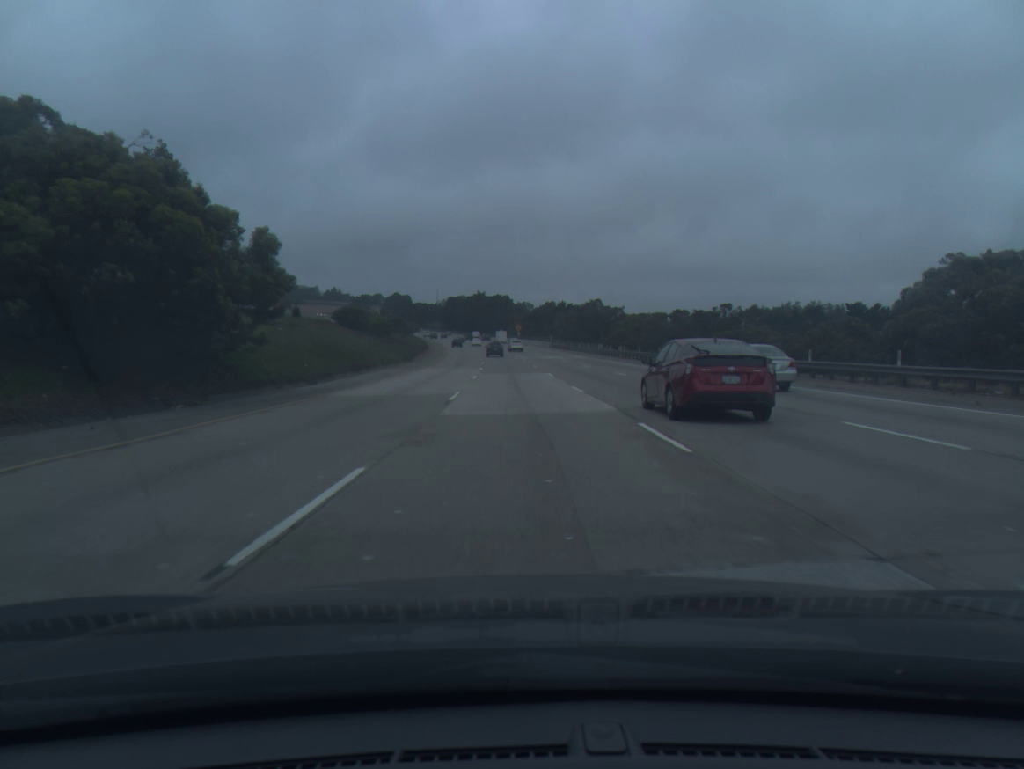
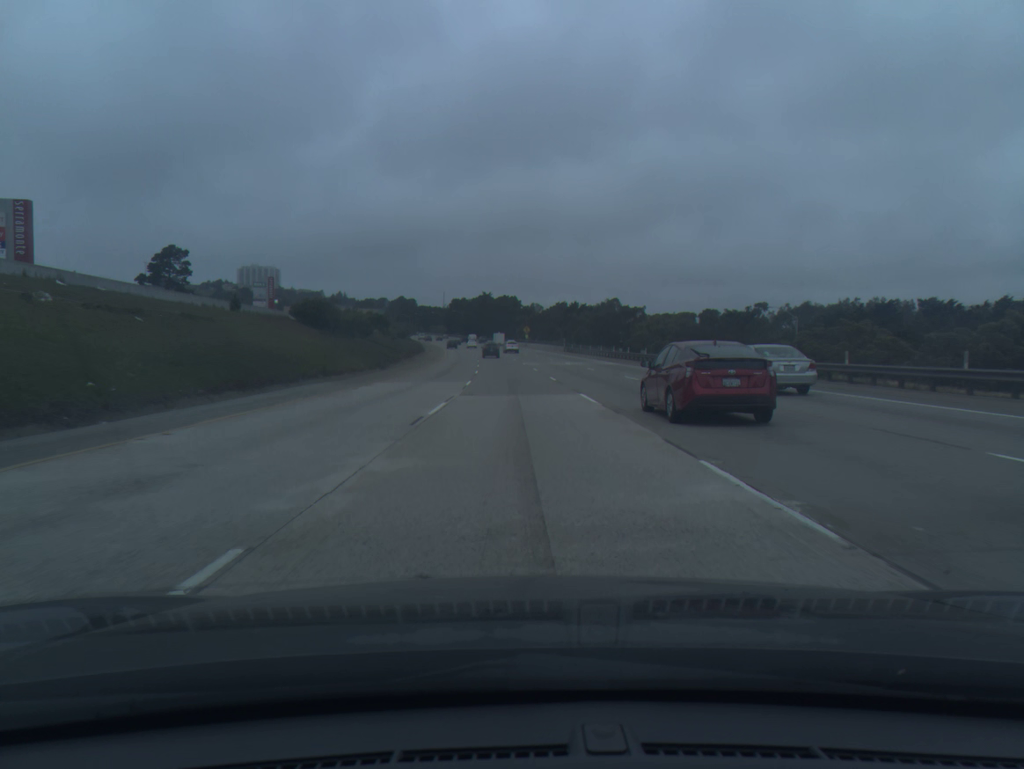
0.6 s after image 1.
(-0.1, +18.9) m; -1°
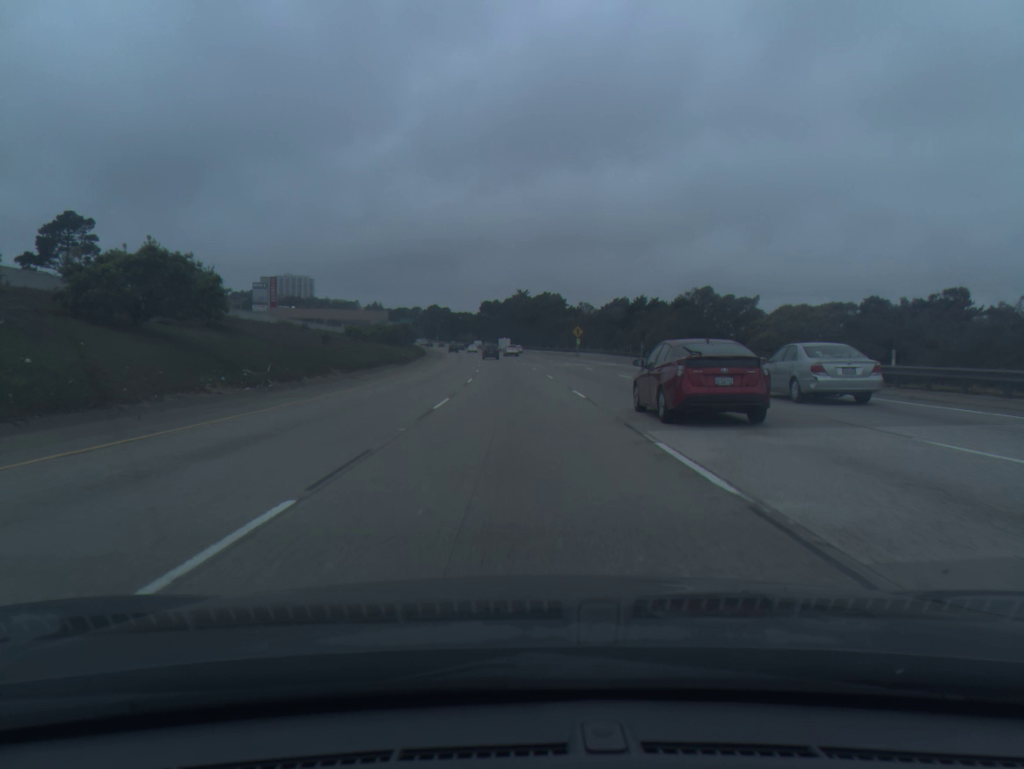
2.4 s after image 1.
(-1.1, +56.5) m; -3°
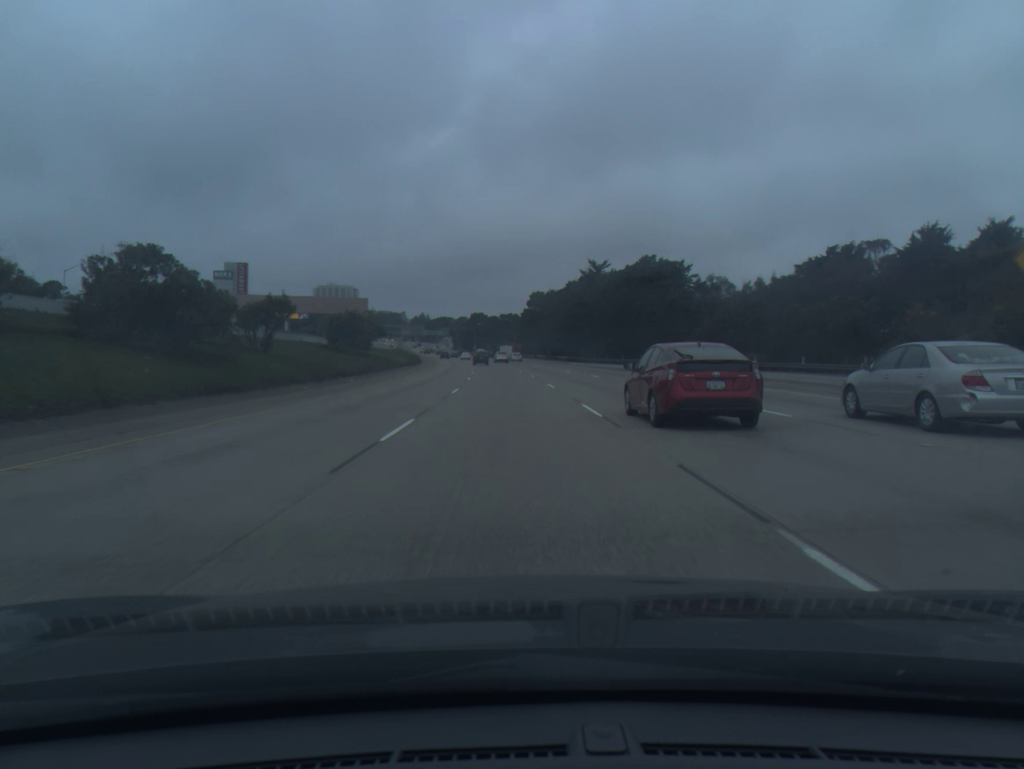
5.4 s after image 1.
(-3.3, +93.0) m; -4°
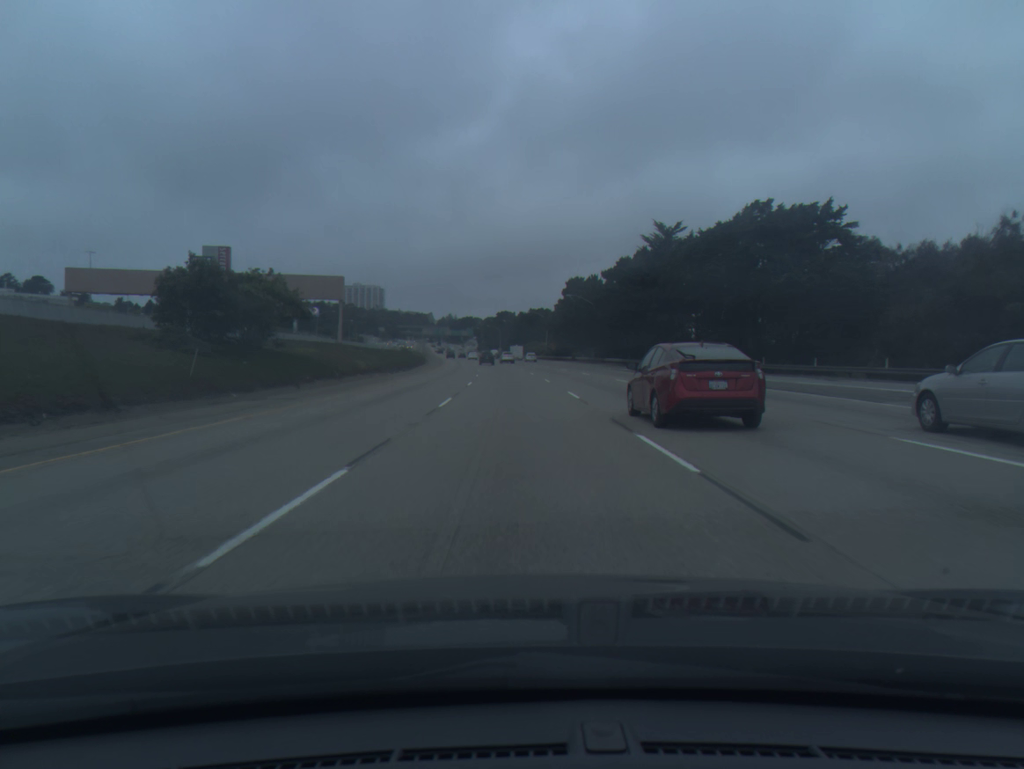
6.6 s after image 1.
(-0.8, +37.0) m; -2°
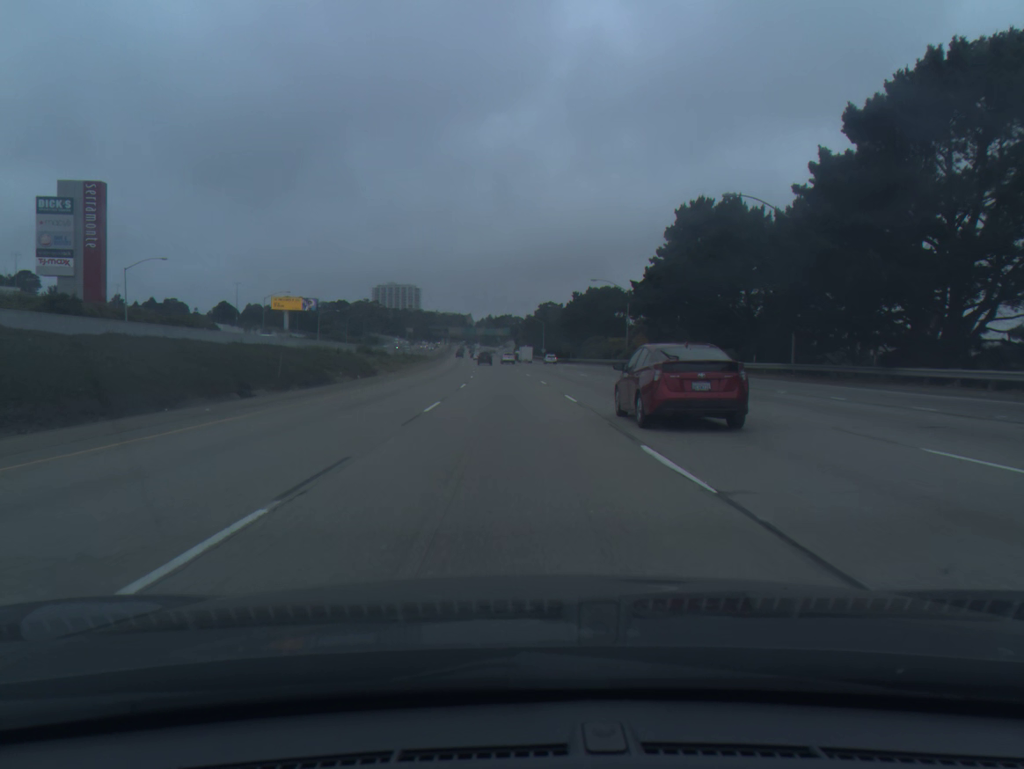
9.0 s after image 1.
(-1.9, +74.0) m; -3°
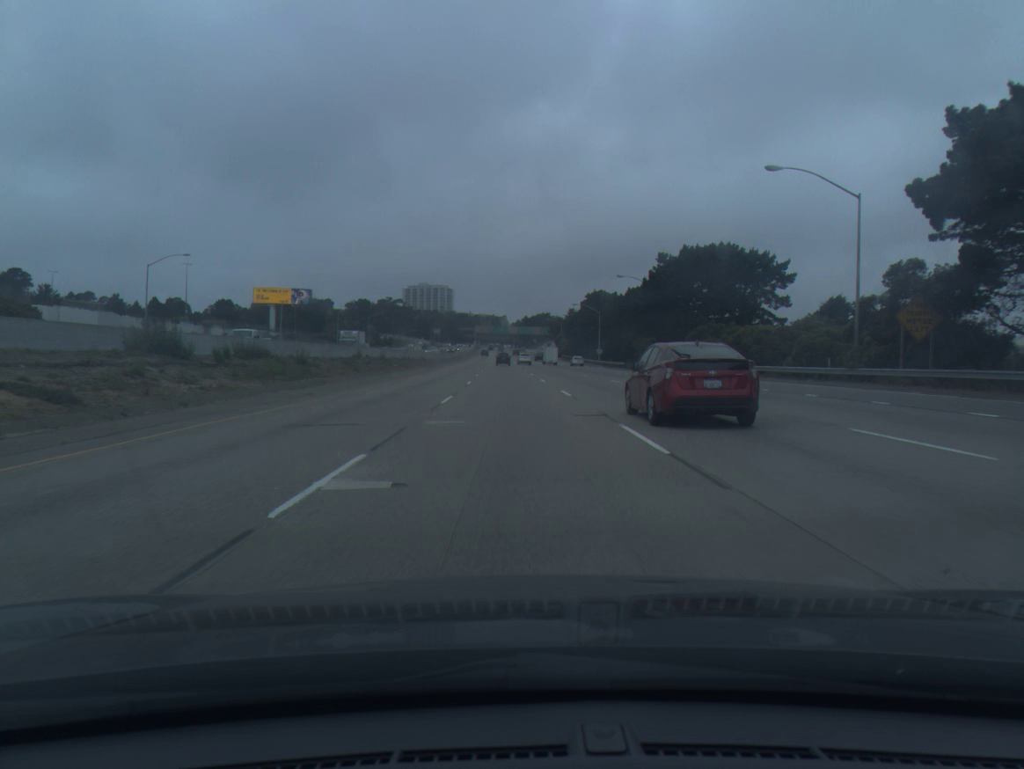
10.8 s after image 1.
(-1.4, +55.5) m; -3°
